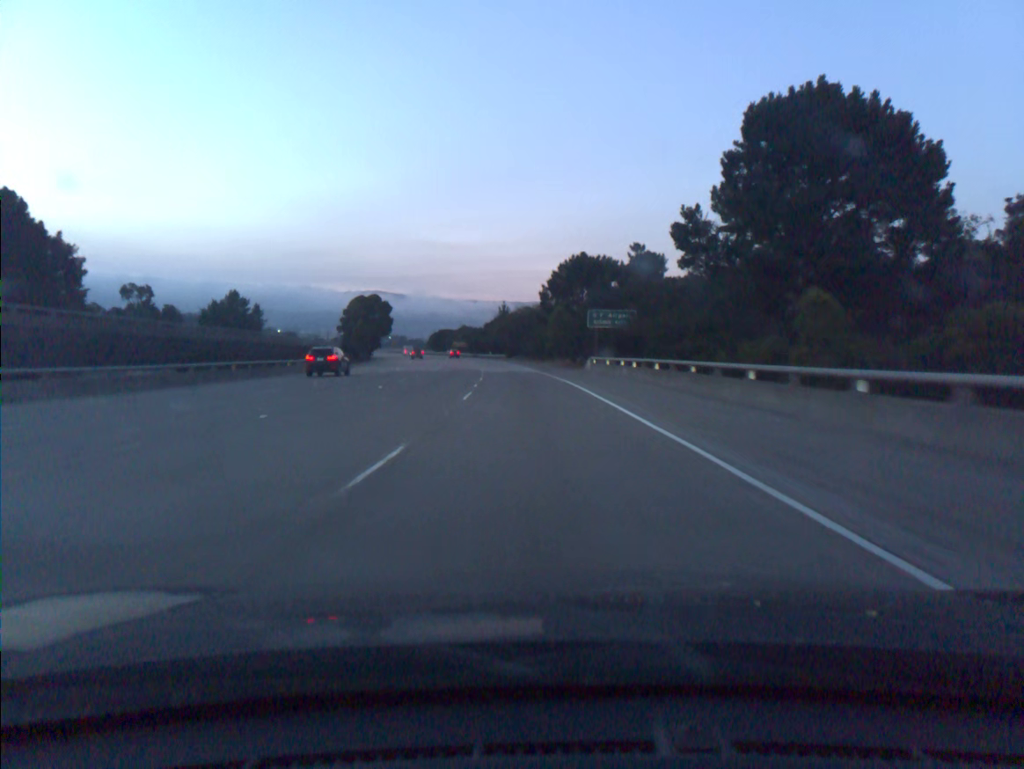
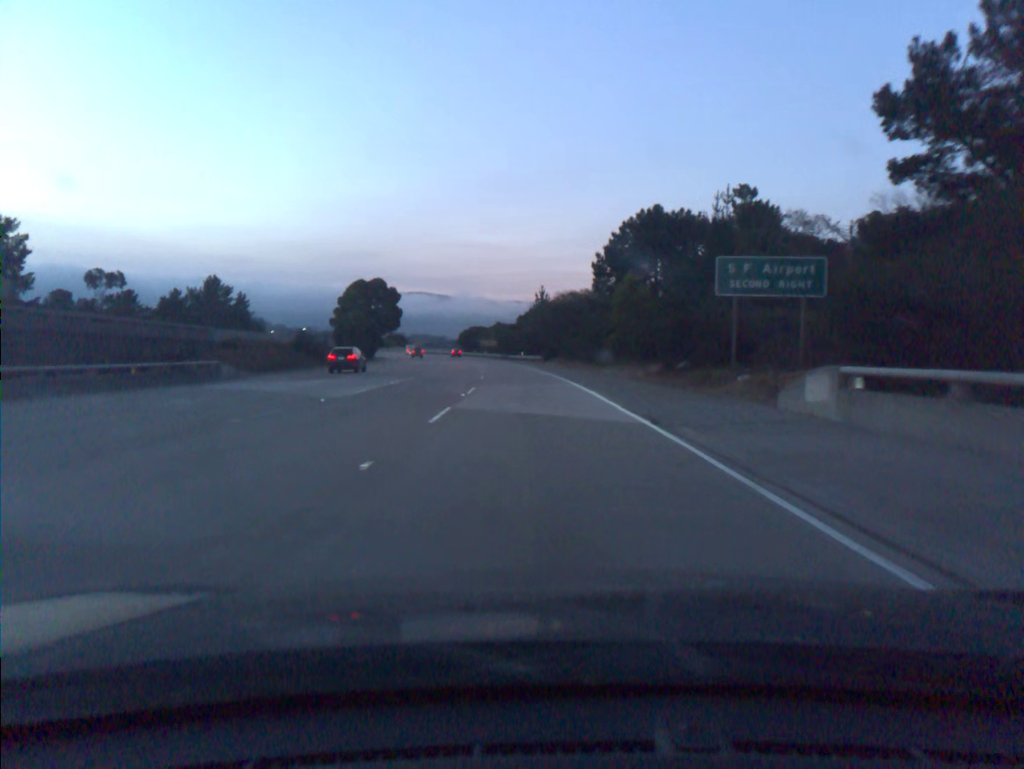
(-1.0, +36.9) m; -3°
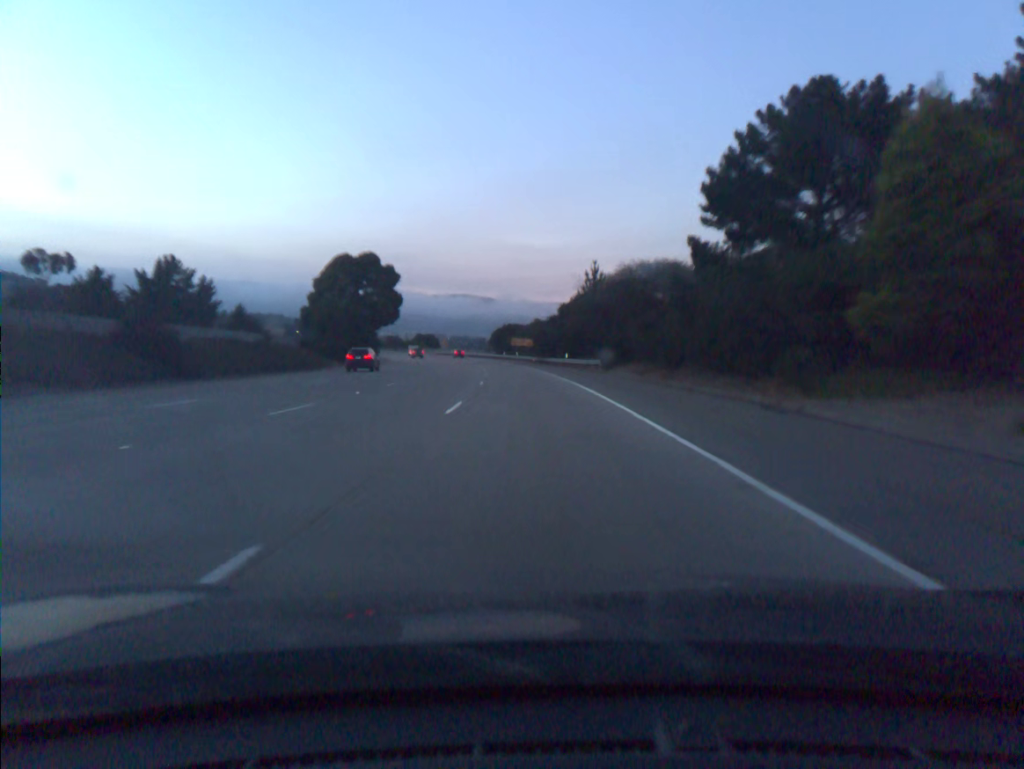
(-1.0, +36.9) m; -3°
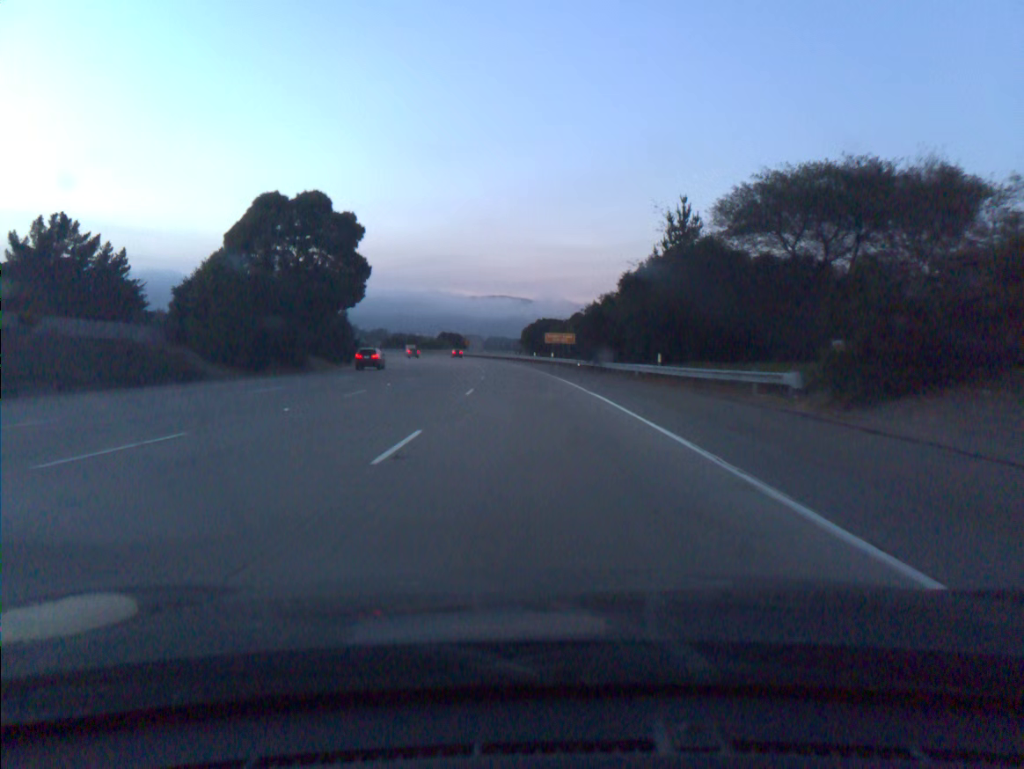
(-0.9, +37.0) m; -3°
